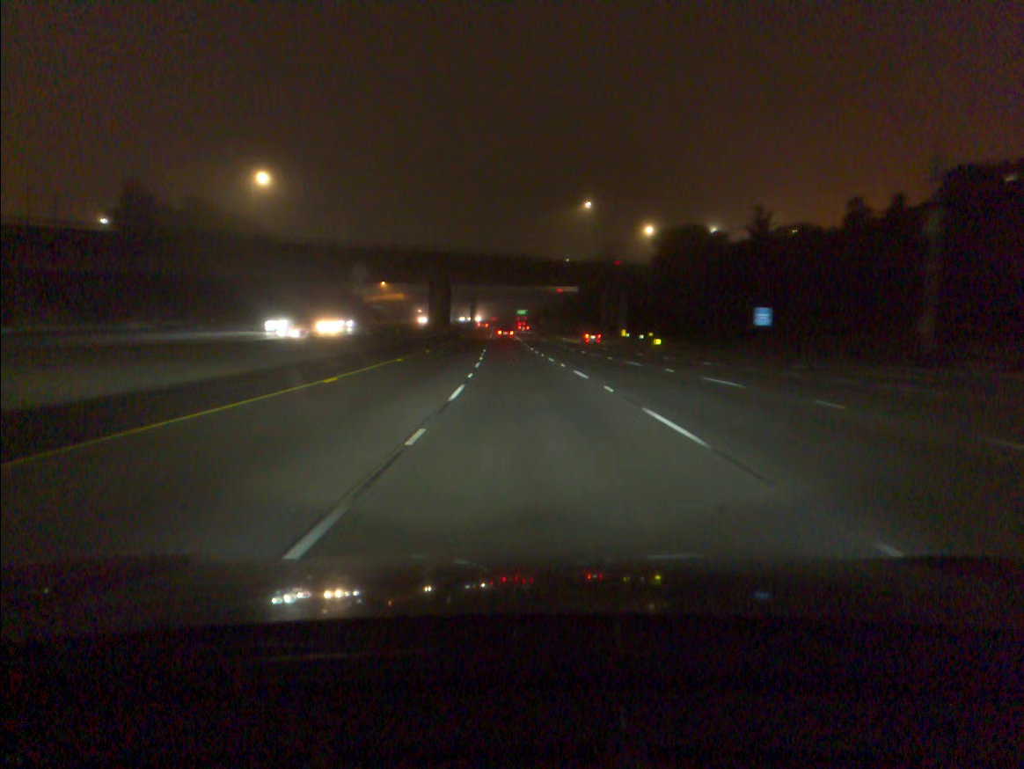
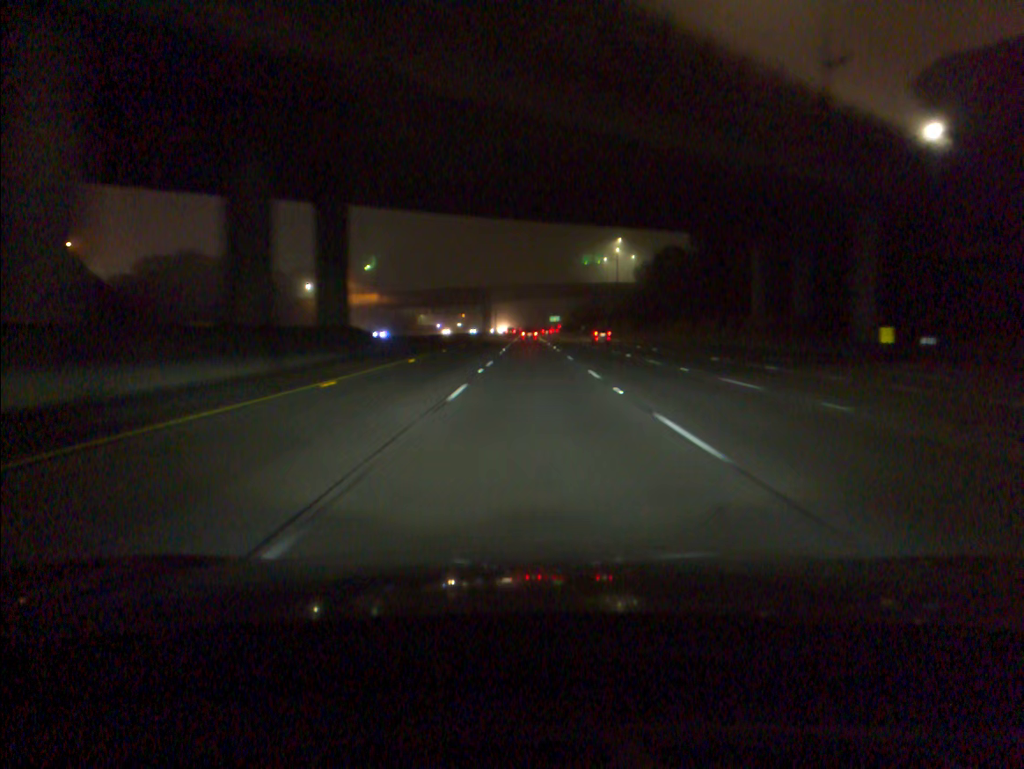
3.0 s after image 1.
(-2.8, +88.4) m; -2°
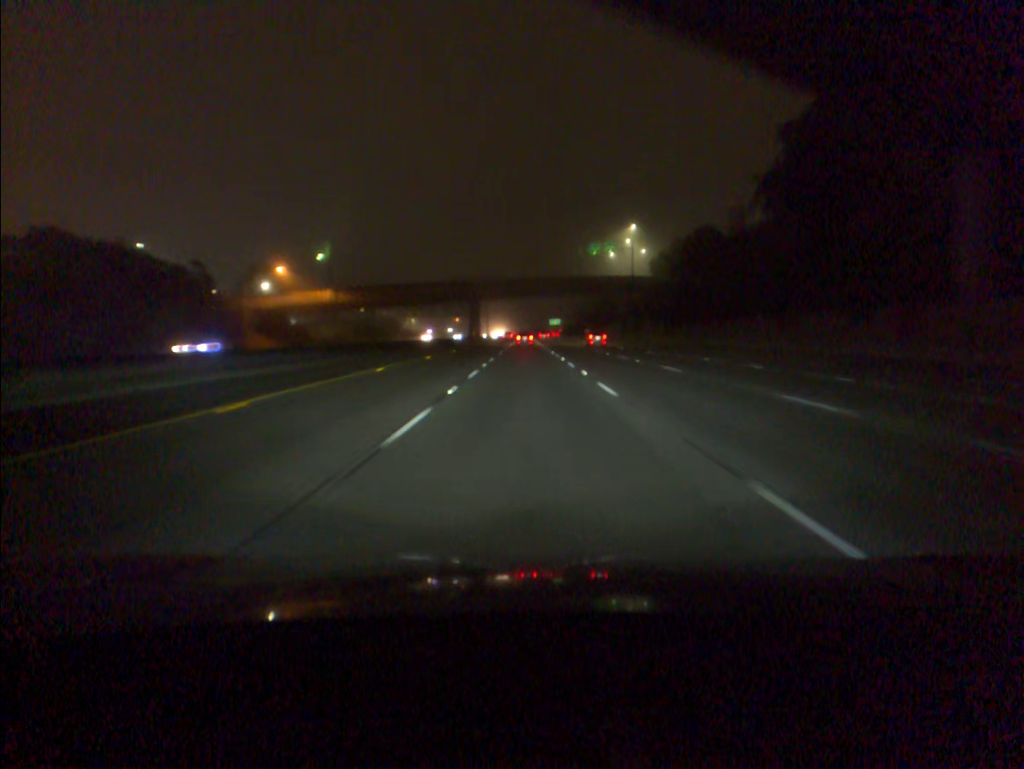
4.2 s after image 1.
(0.0, +35.2) m; 0°
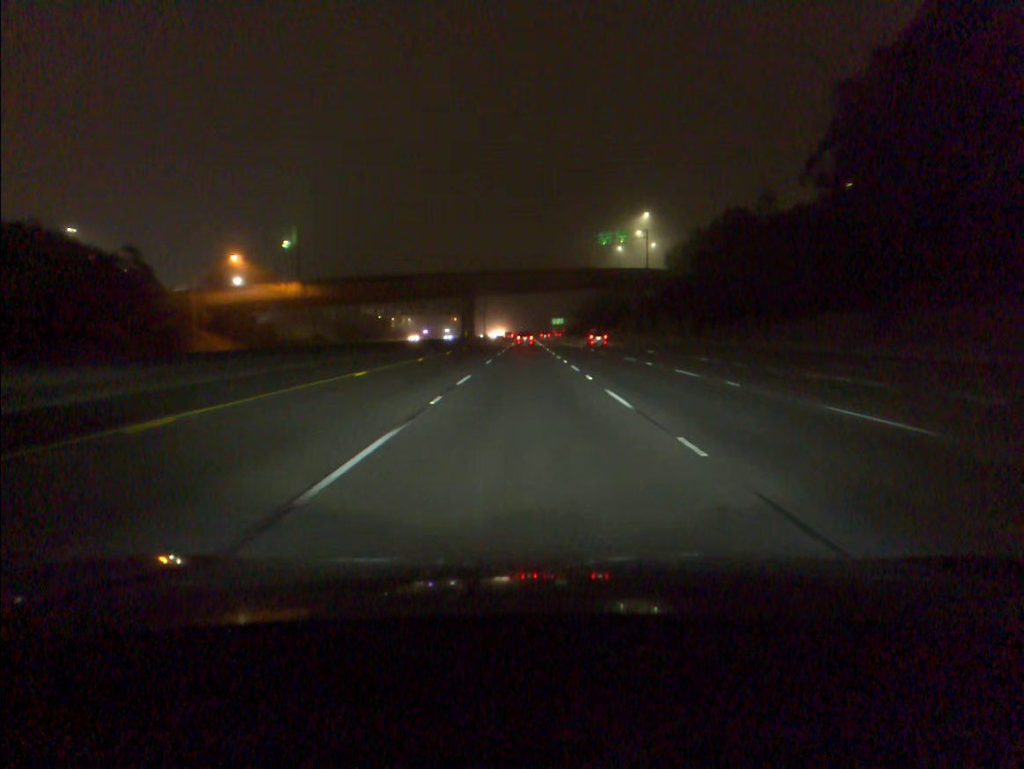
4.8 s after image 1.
(0.0, +17.6) m; 0°
